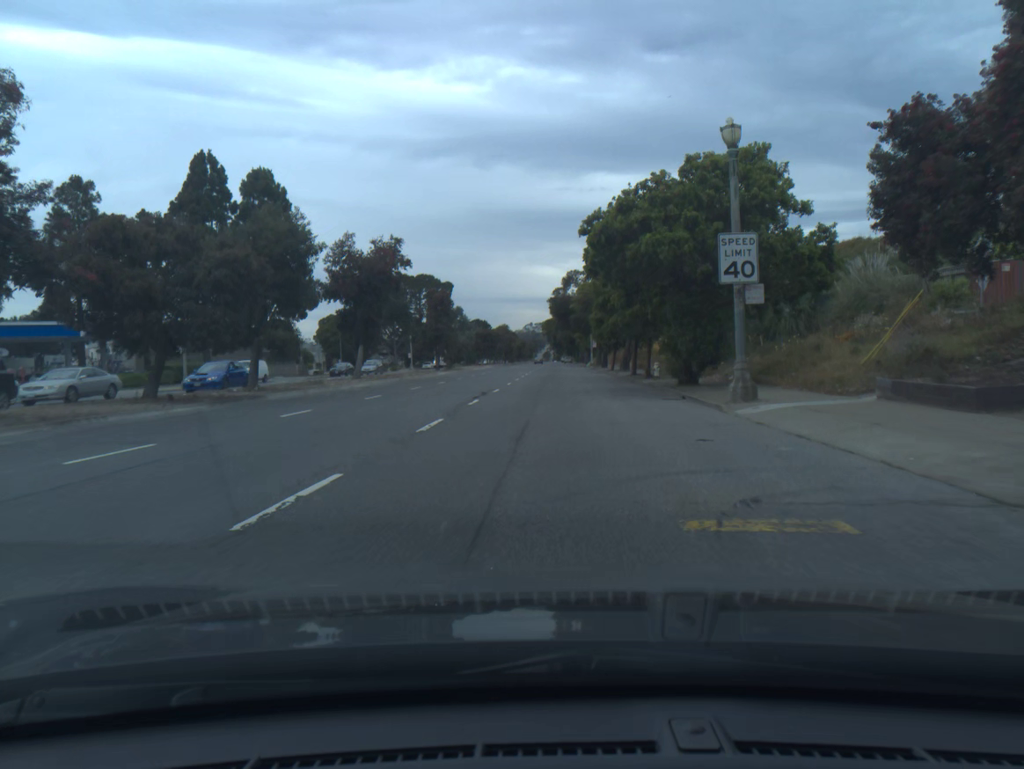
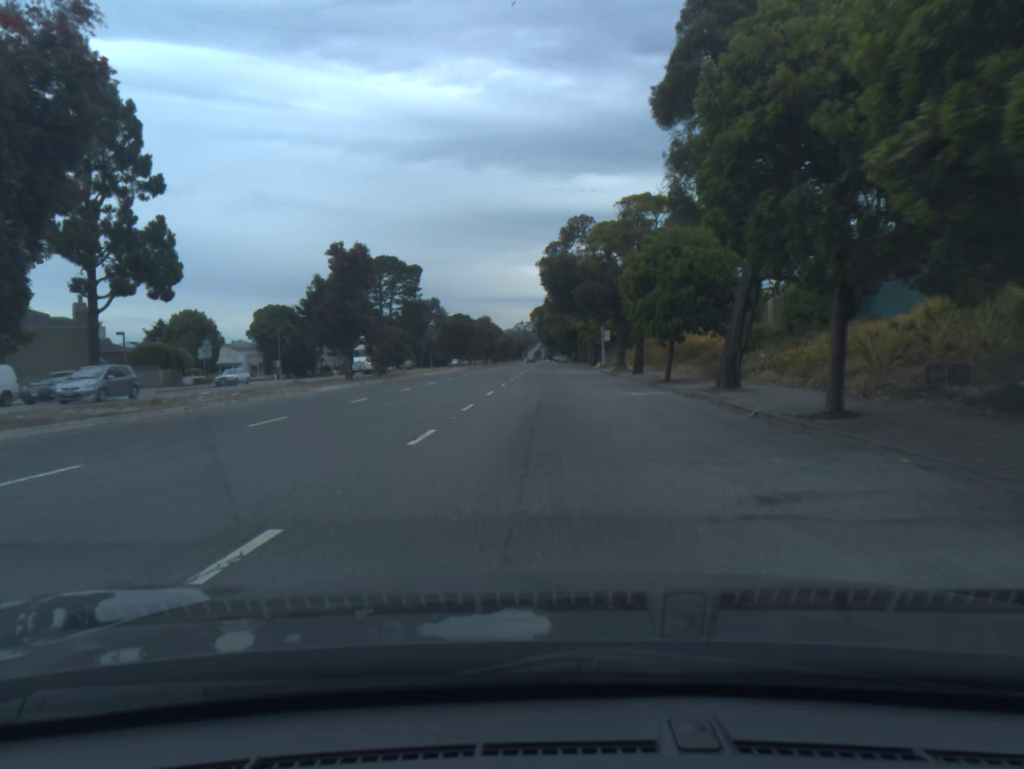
(+0.3, +31.6) m; +1°
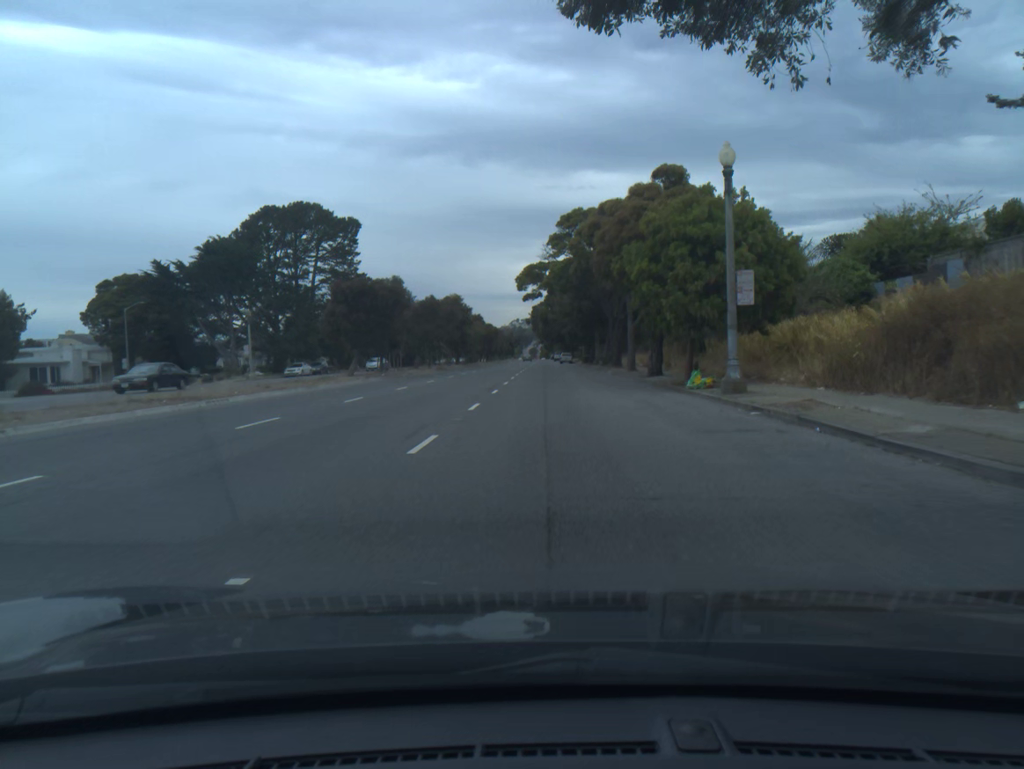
(-0.1, +44.7) m; 0°
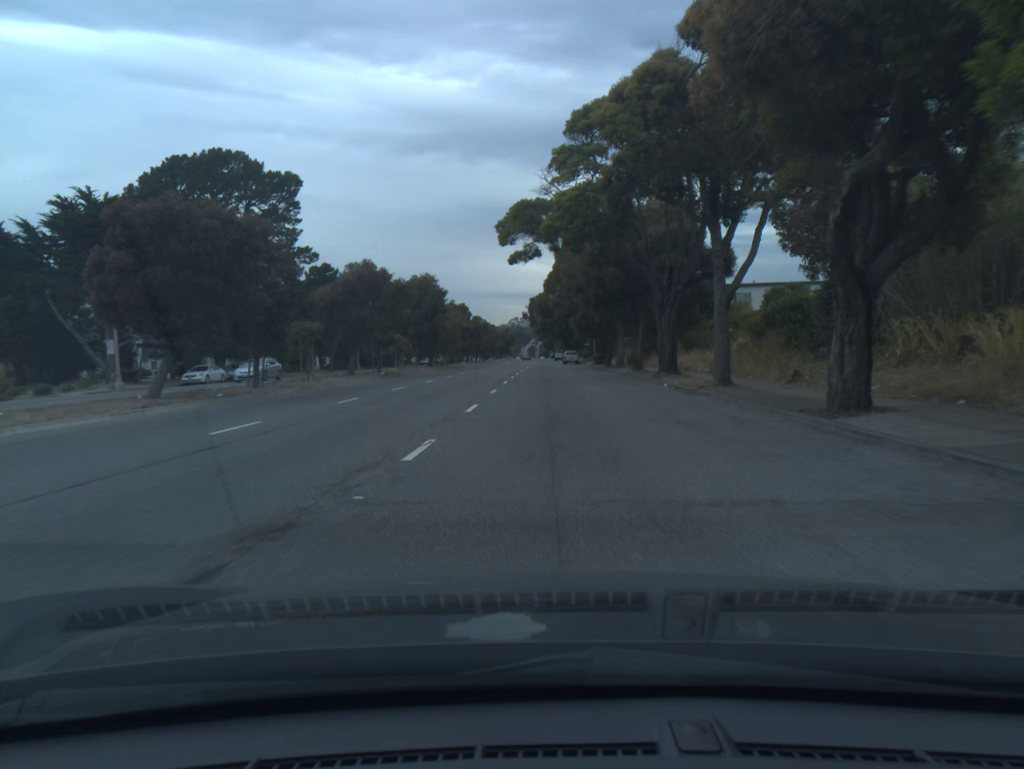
(0.0, +22.9) m; 0°
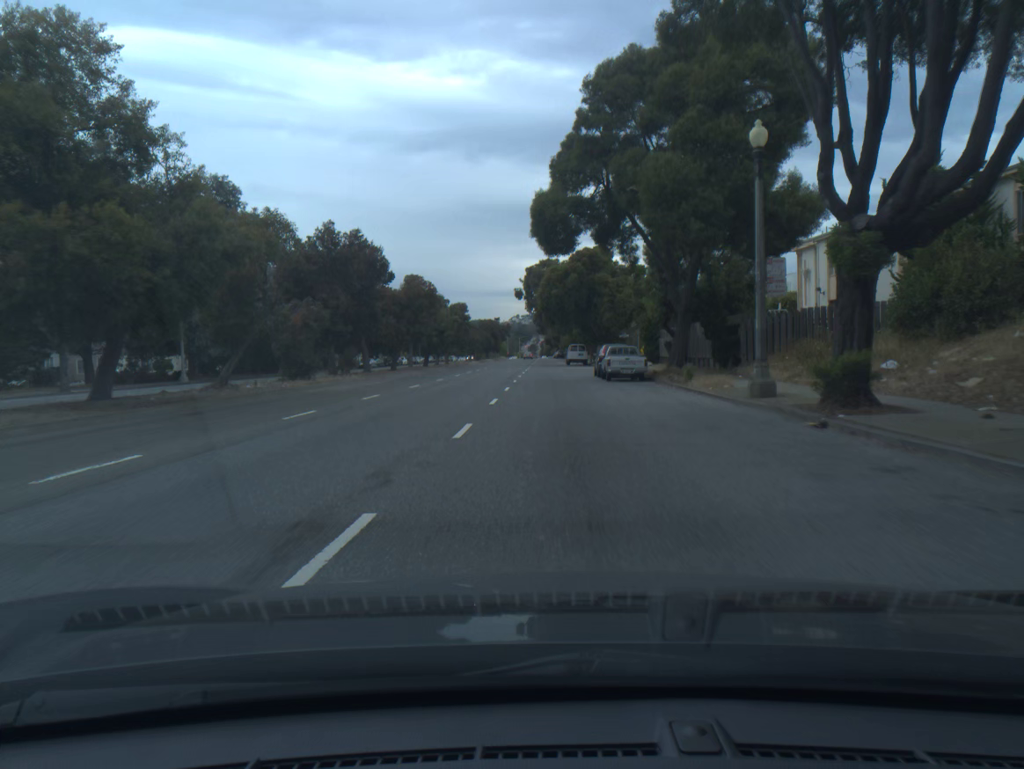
(-0.2, +56.5) m; 0°
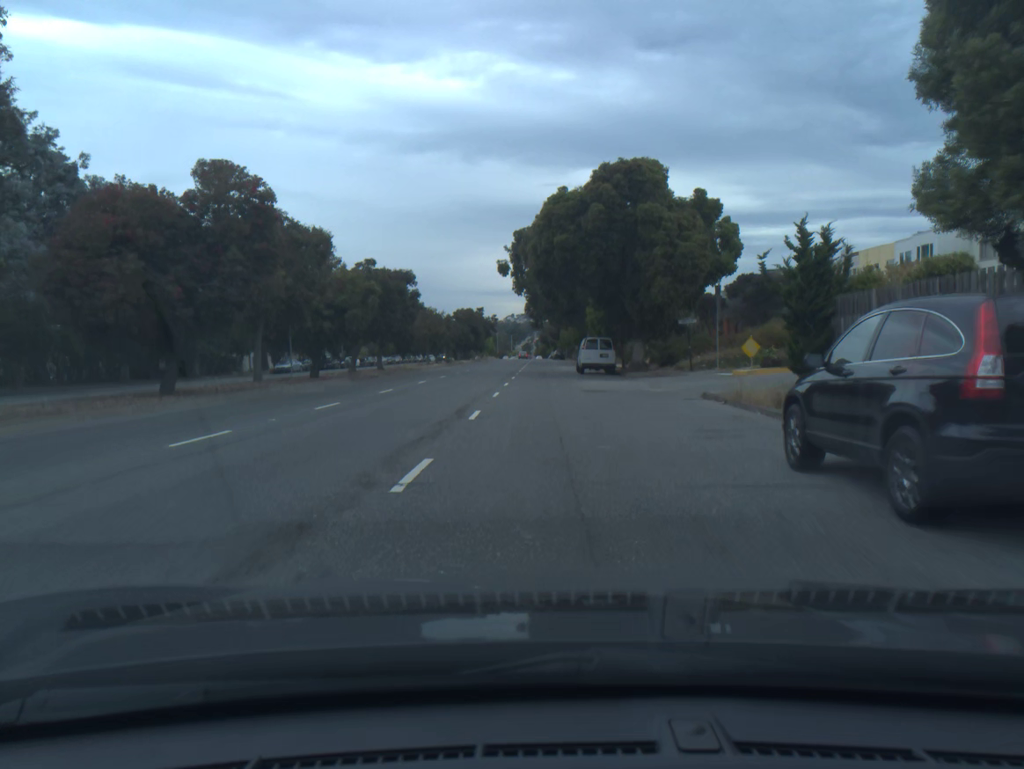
(+0.1, +33.4) m; 0°
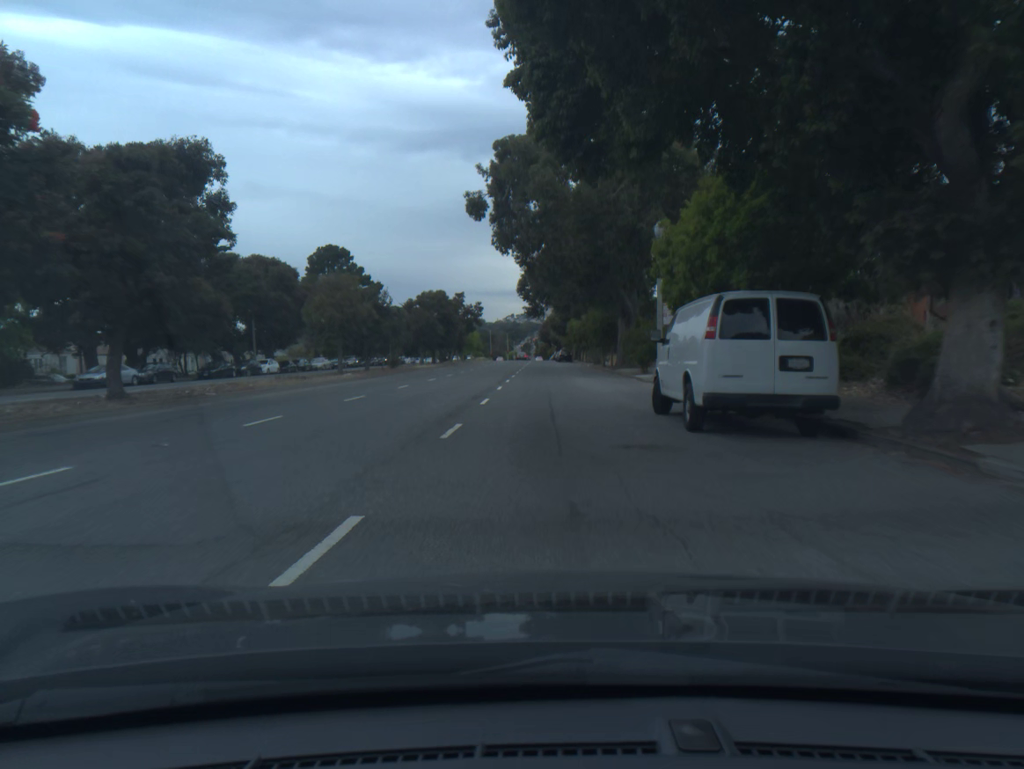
(0.0, +32.8) m; 0°
